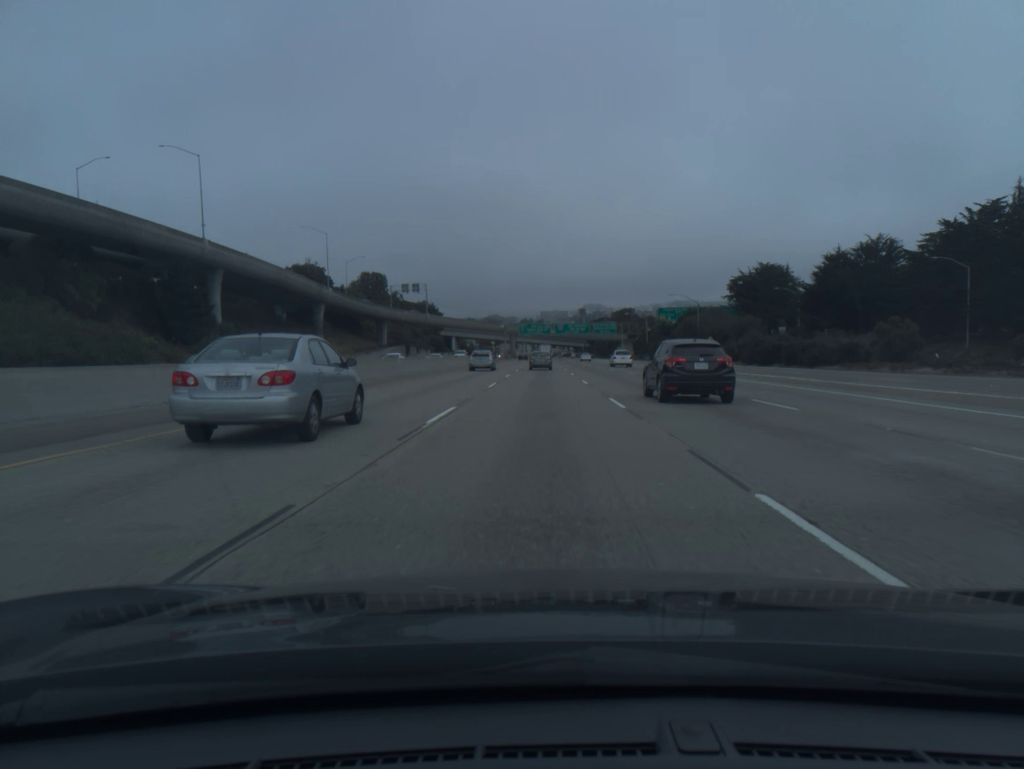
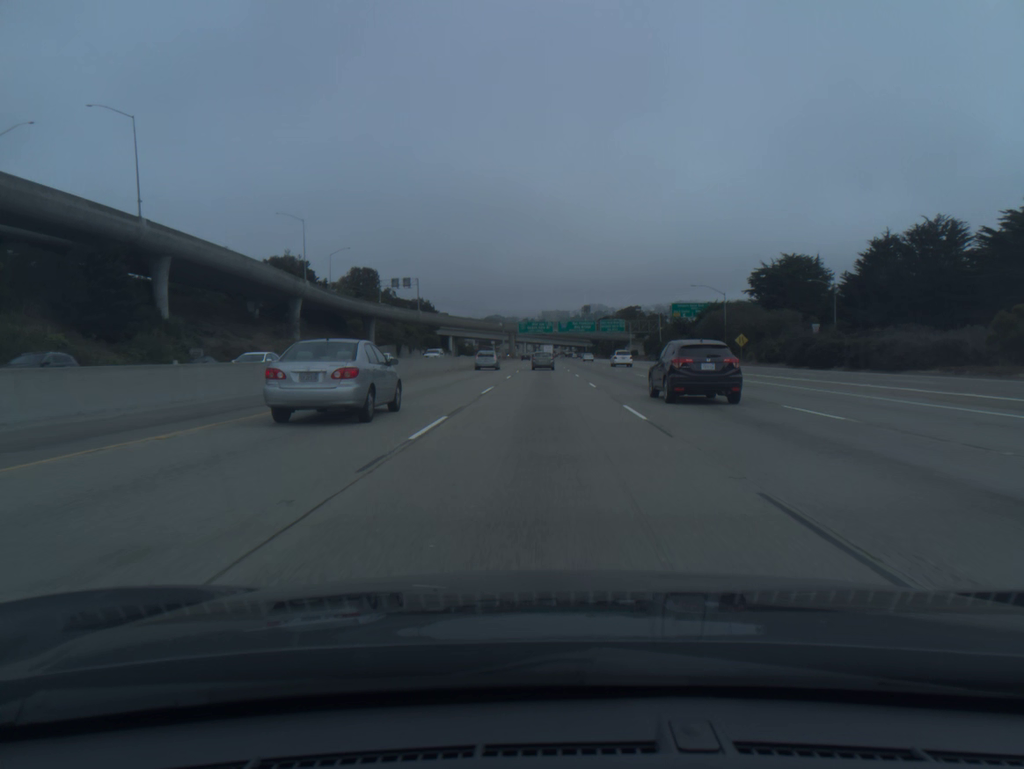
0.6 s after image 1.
(0.0, +17.1) m; 0°
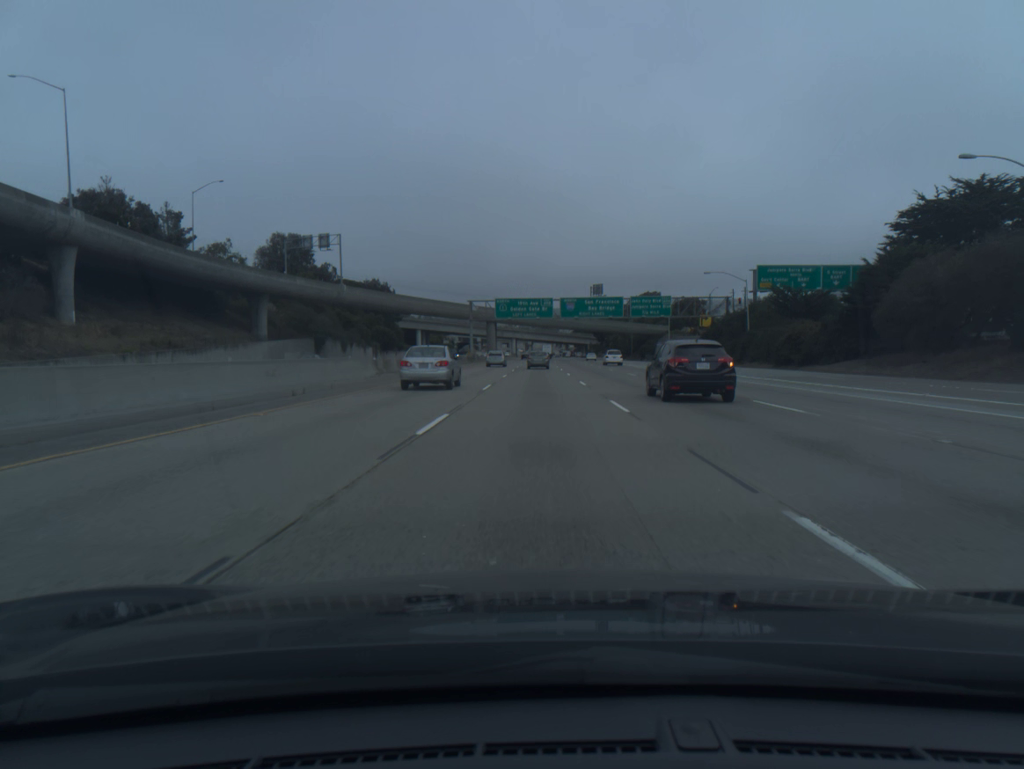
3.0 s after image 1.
(+0.2, +69.0) m; 0°
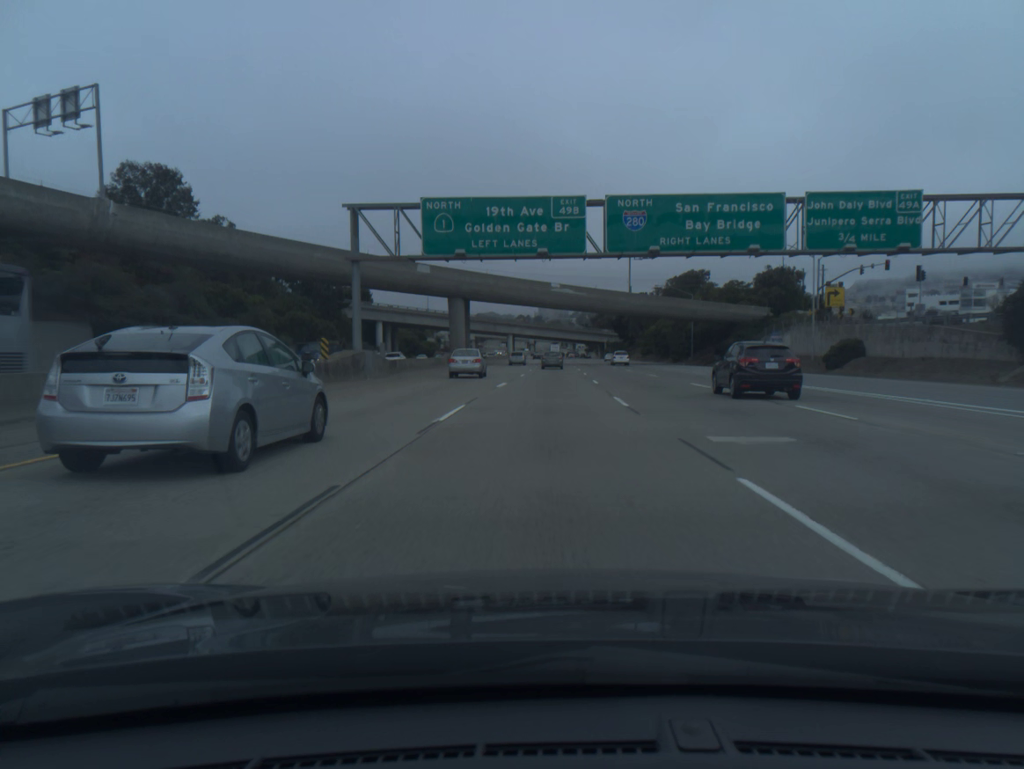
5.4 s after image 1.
(-0.2, +69.5) m; 0°
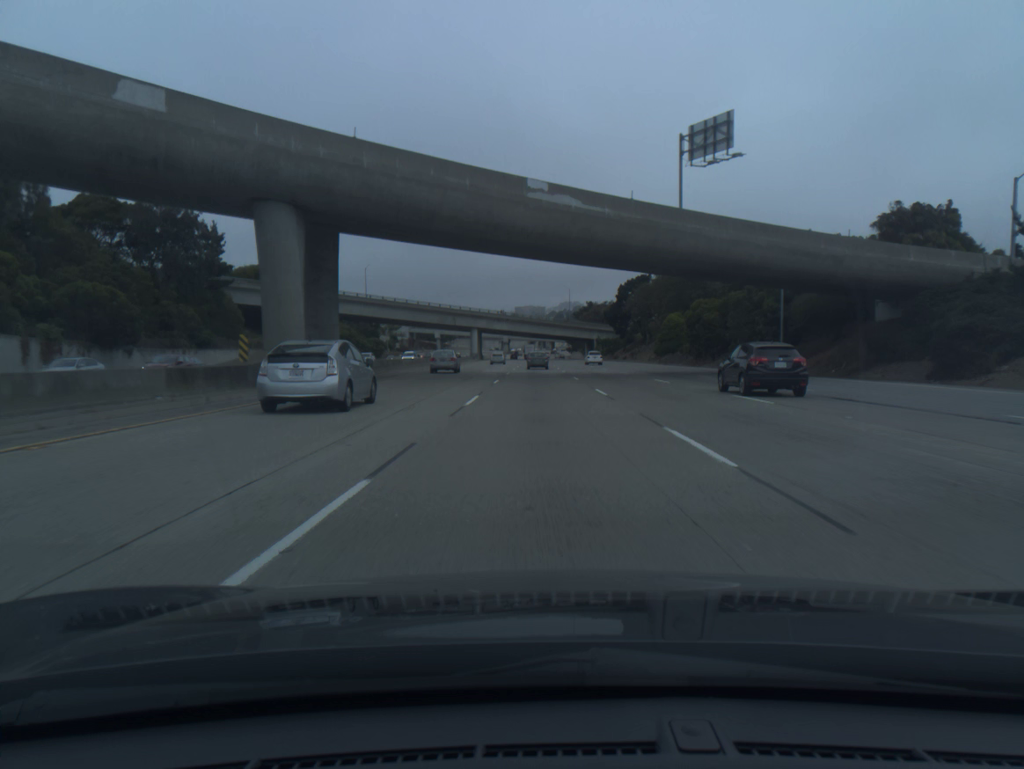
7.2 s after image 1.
(+0.7, +52.5) m; +2°
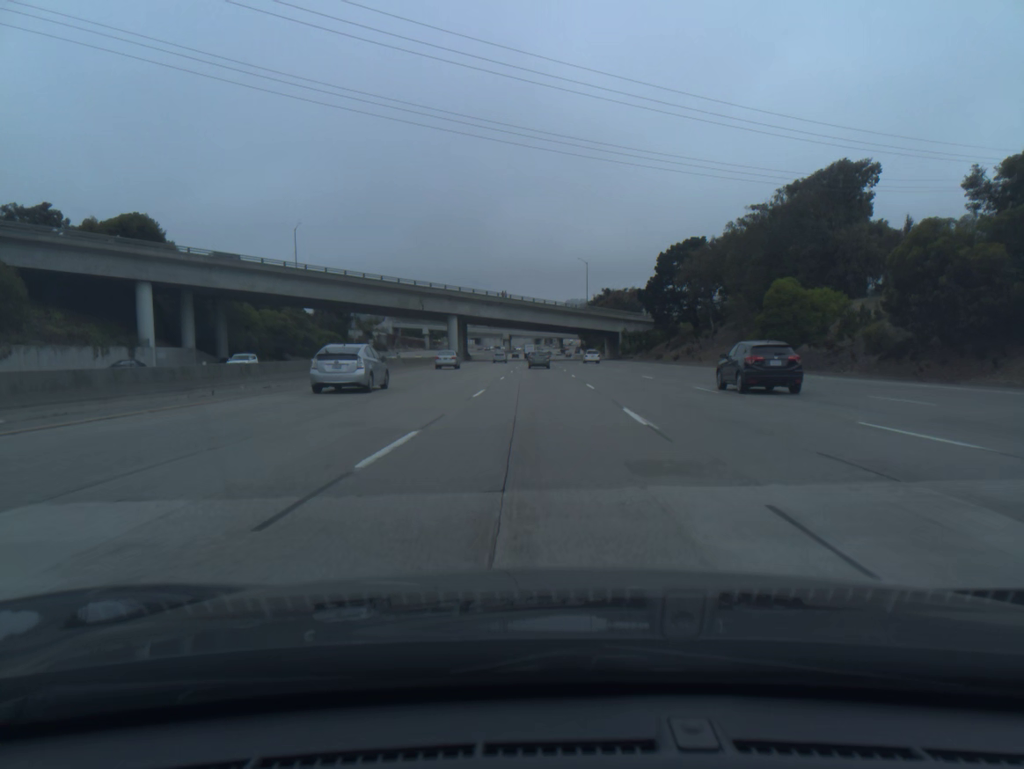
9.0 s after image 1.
(-0.1, +52.7) m; 0°
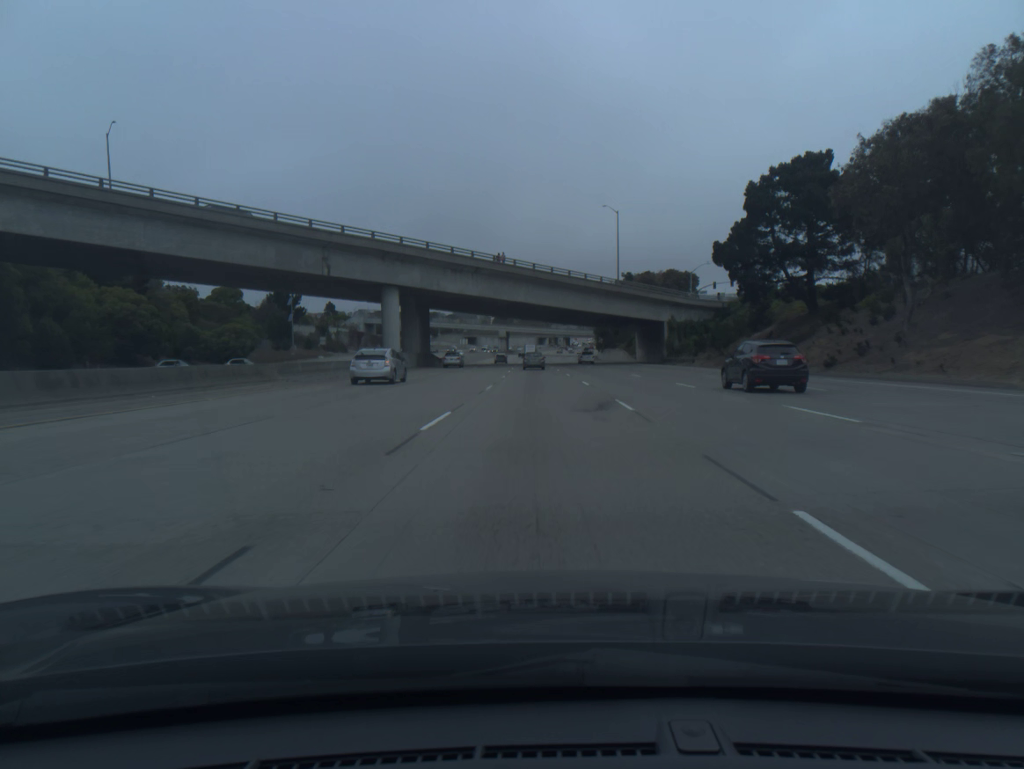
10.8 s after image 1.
(-0.1, +52.8) m; 0°
